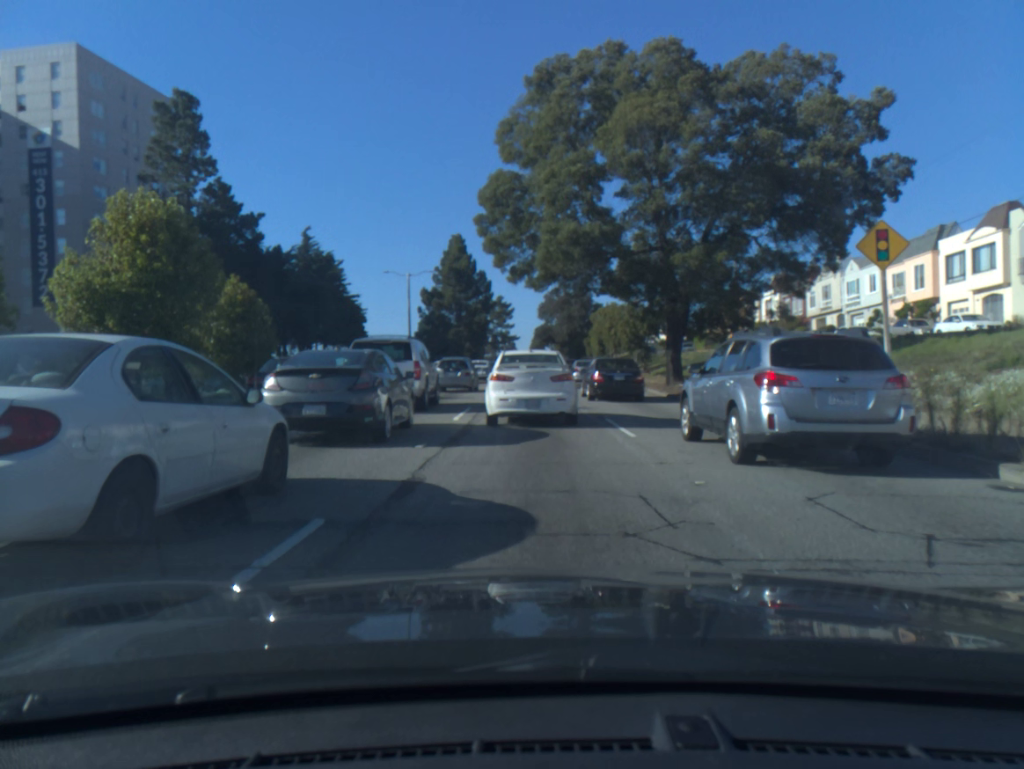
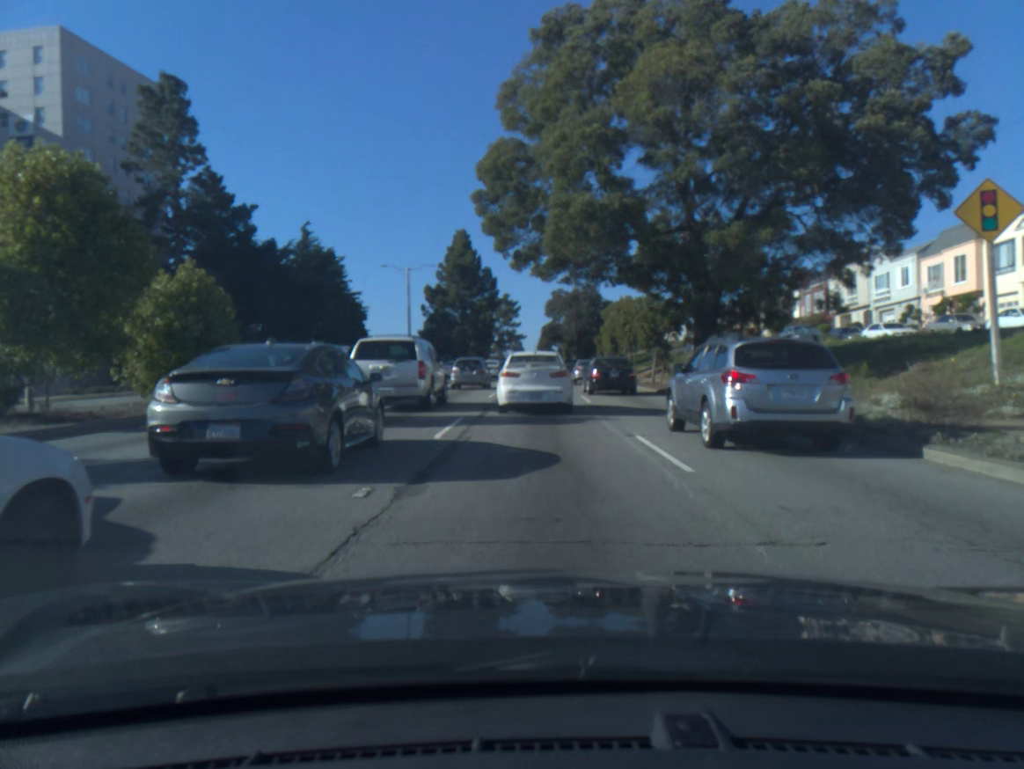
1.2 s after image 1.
(0.0, +4.0) m; -1°
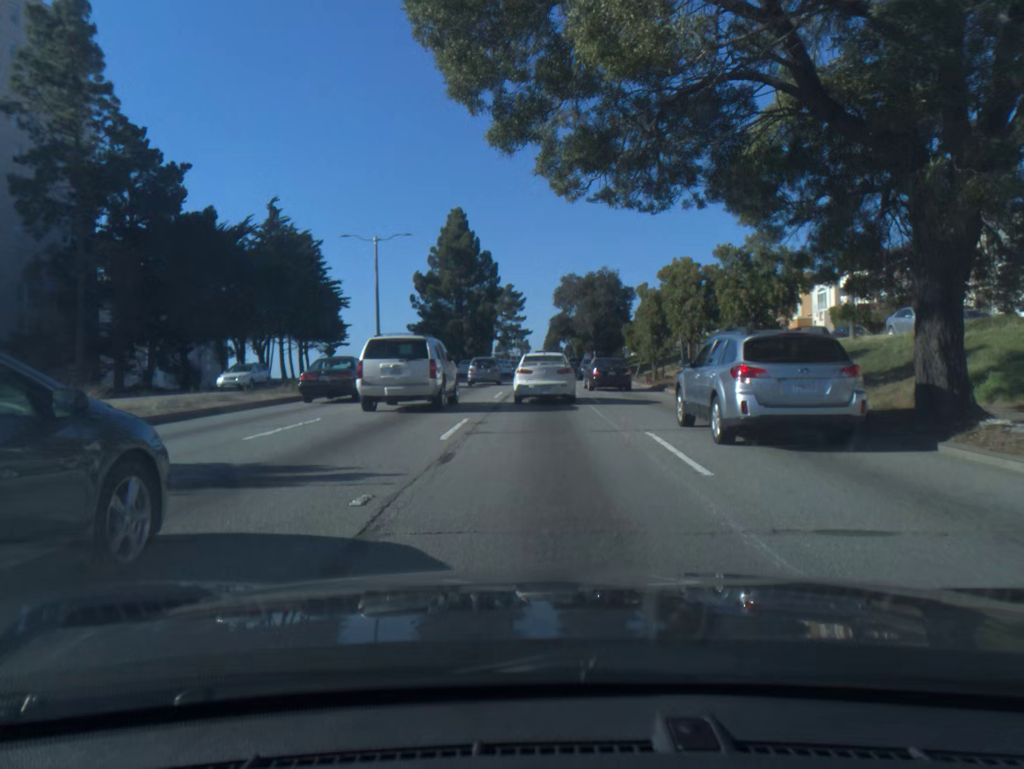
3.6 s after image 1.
(-0.1, +15.0) m; 0°
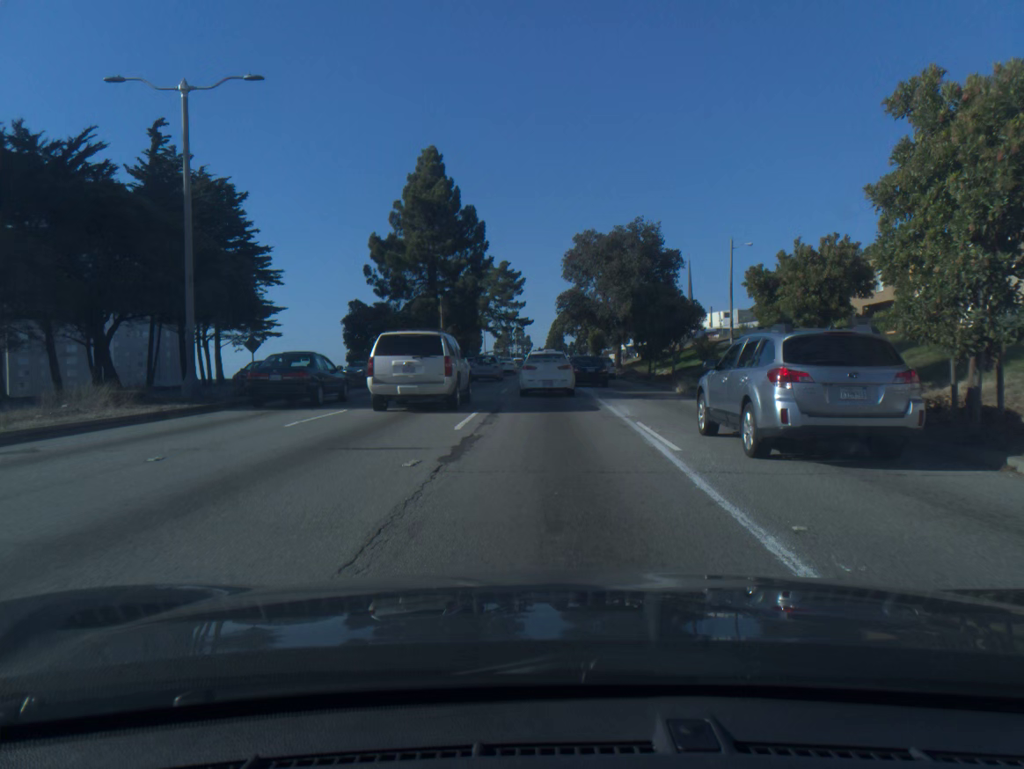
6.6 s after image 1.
(-0.1, +27.1) m; 0°
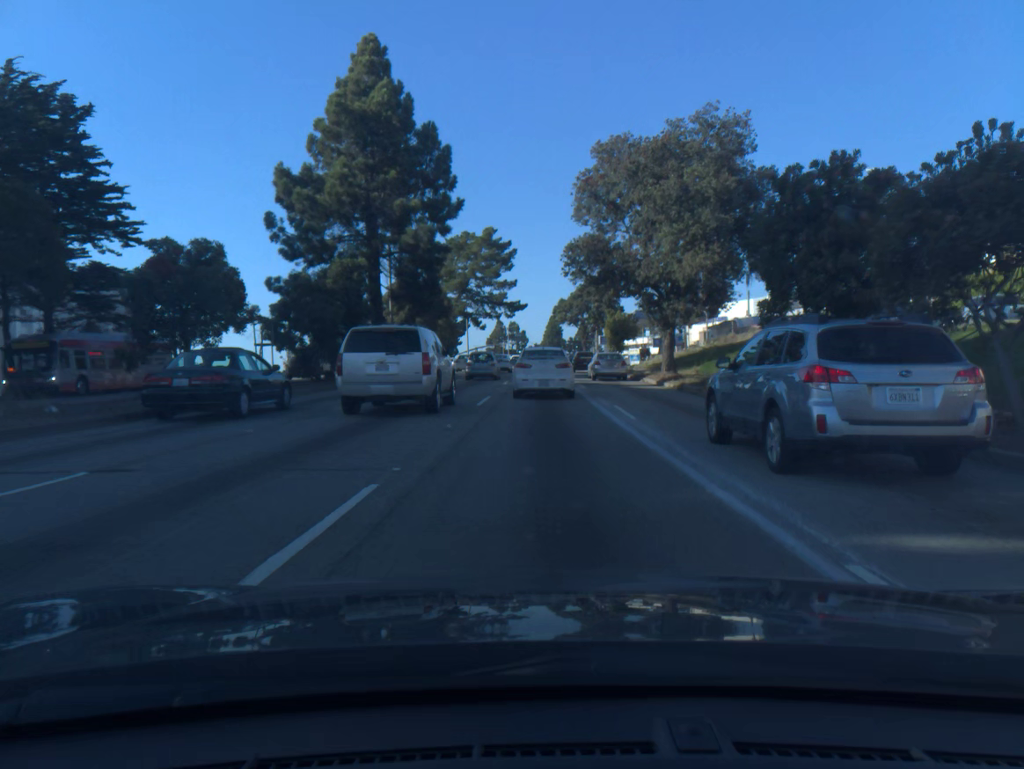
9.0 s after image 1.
(+0.1, +25.2) m; 0°
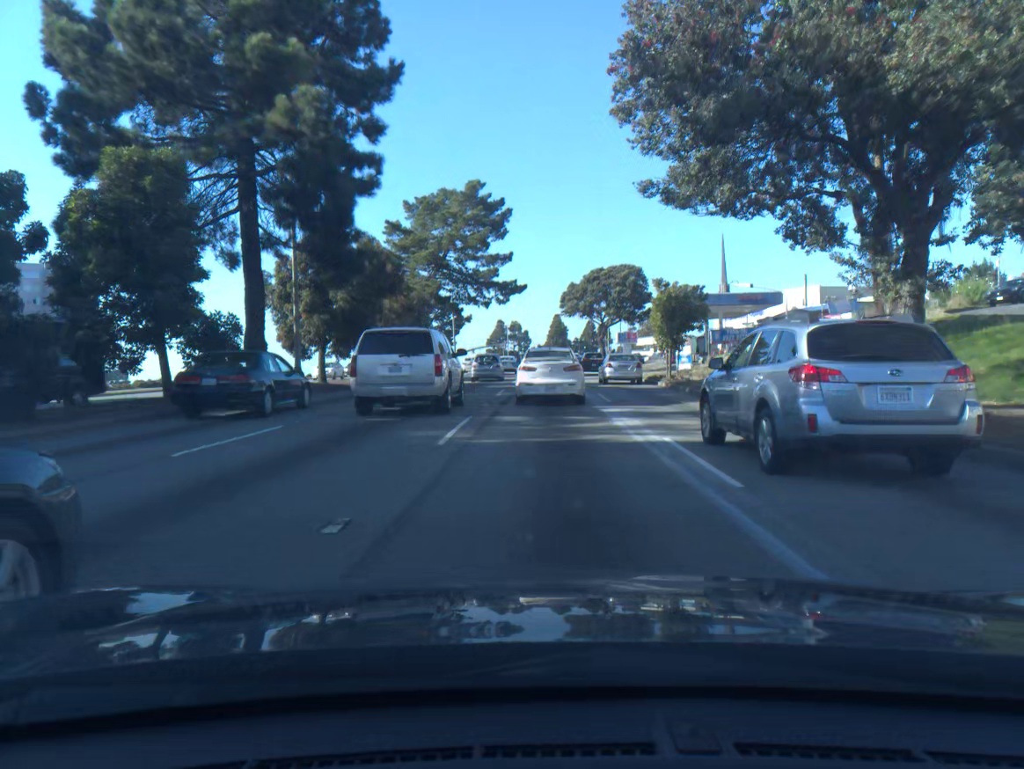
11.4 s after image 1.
(-0.1, +22.8) m; 0°
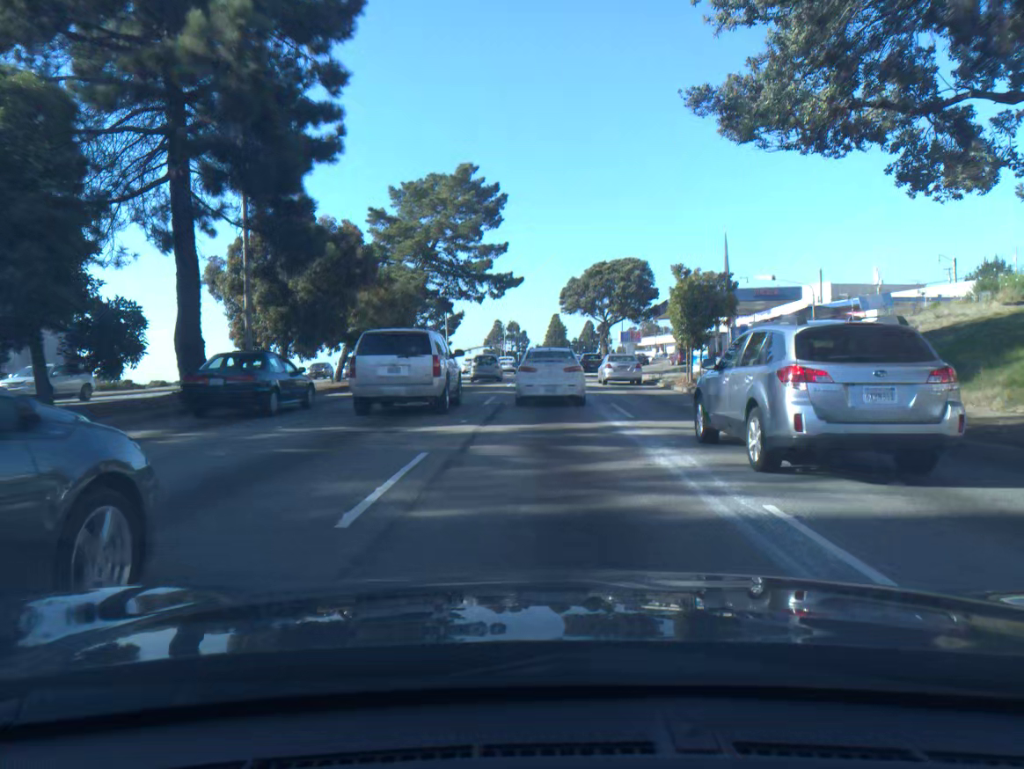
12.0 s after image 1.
(0.0, +5.3) m; 0°
